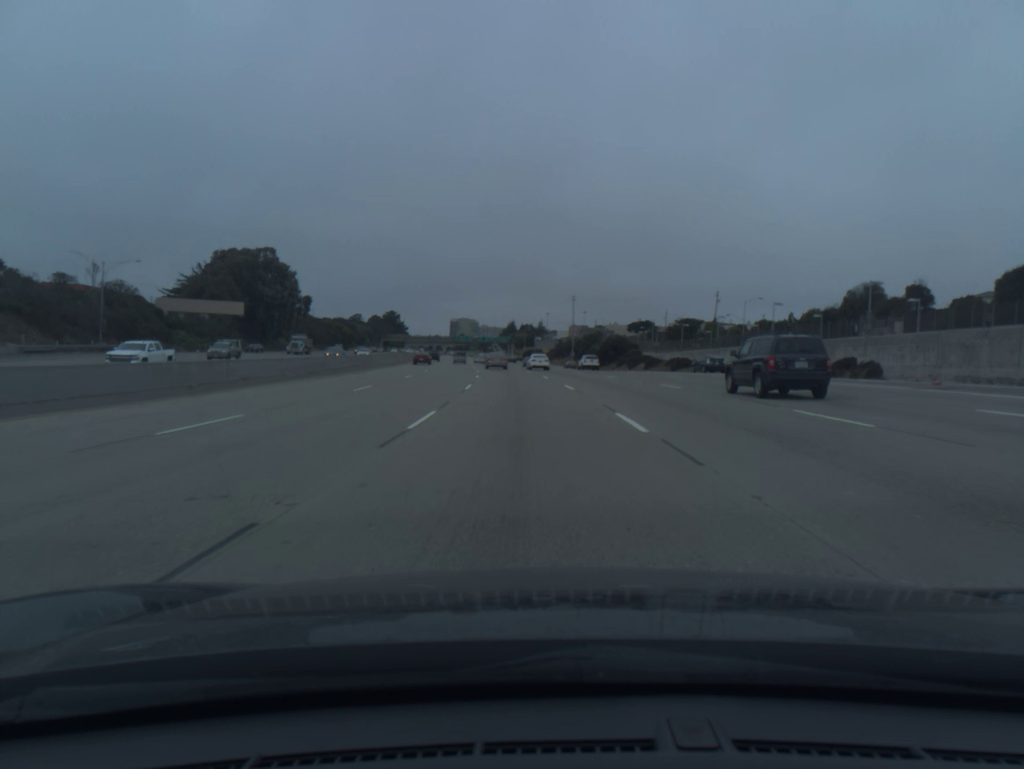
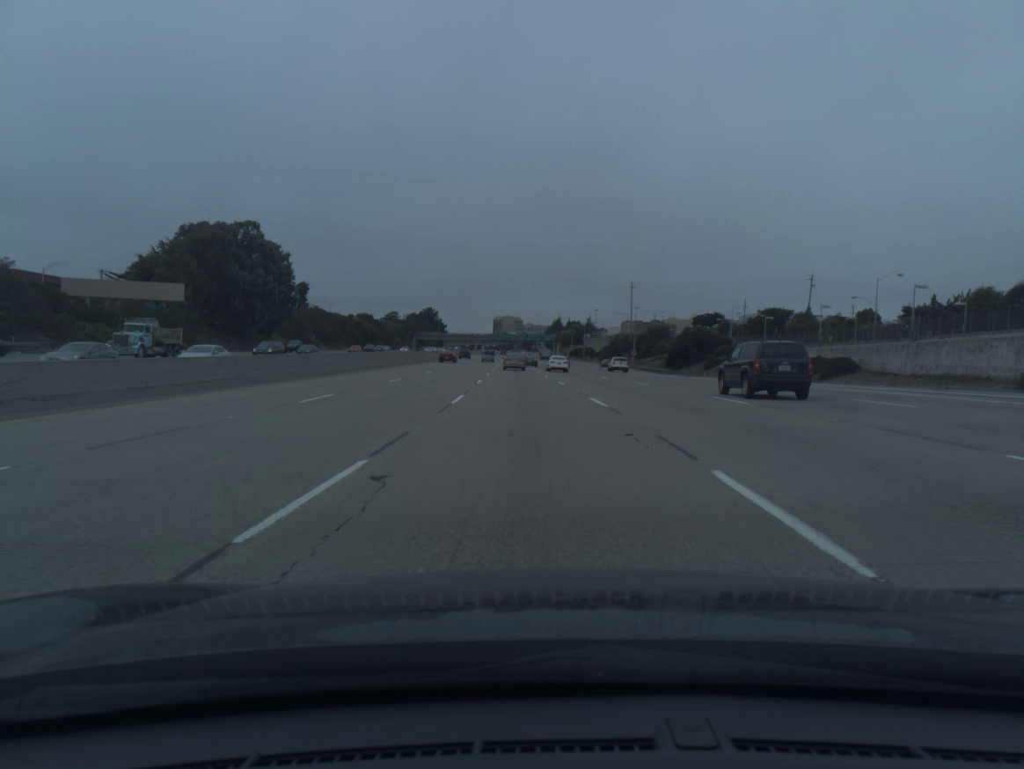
(-1.1, +35.9) m; -3°
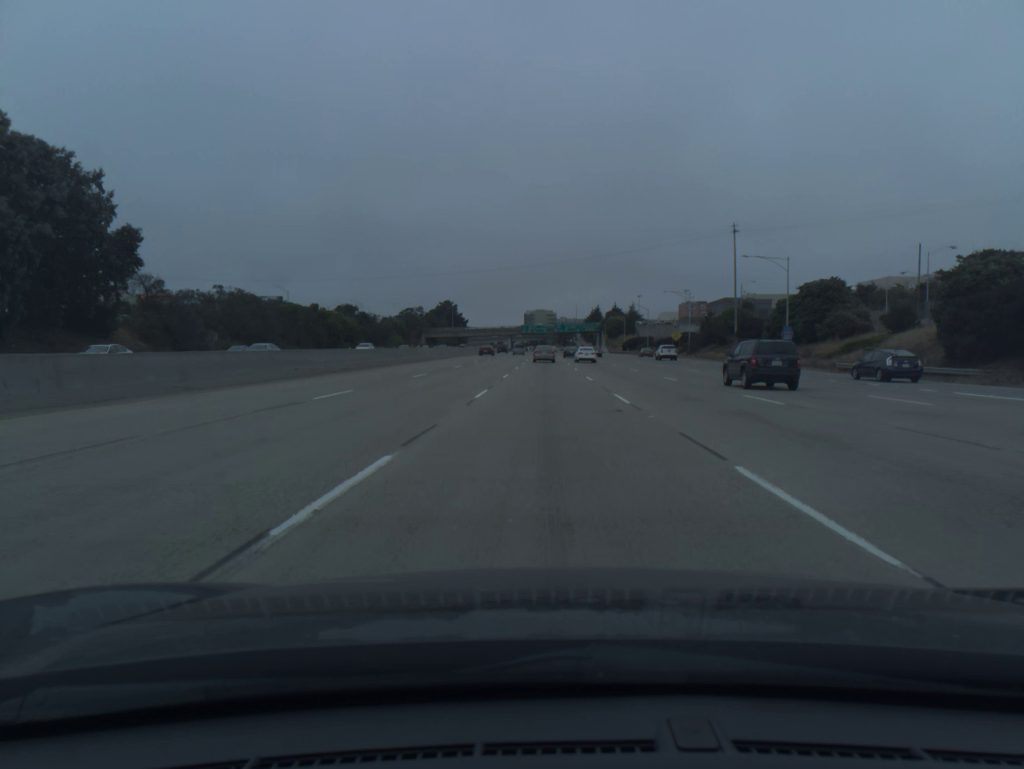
(-2.5, +71.8) m; -3°
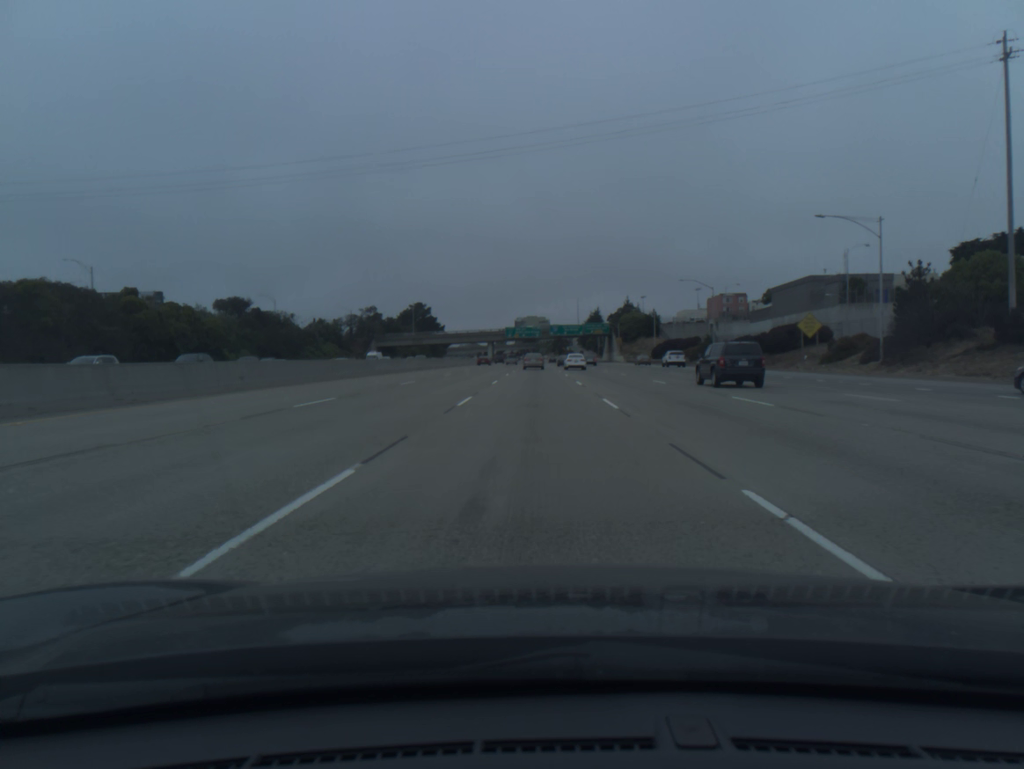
(+0.6, +71.8) m; +1°
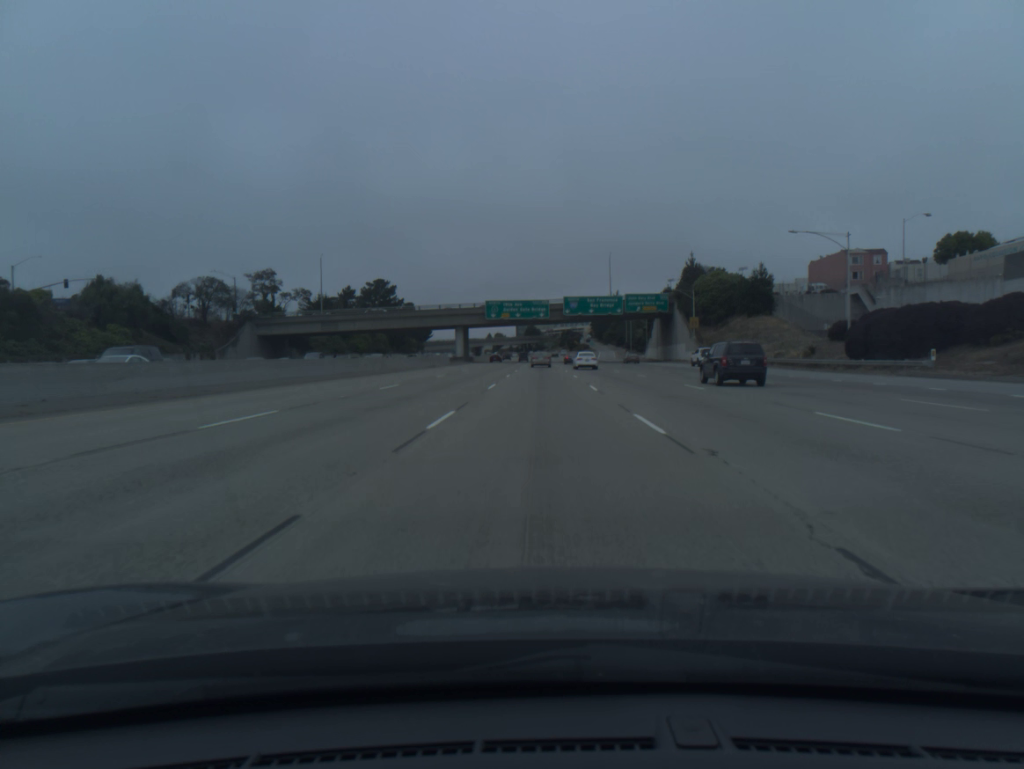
(-0.4, +90.7) m; 0°
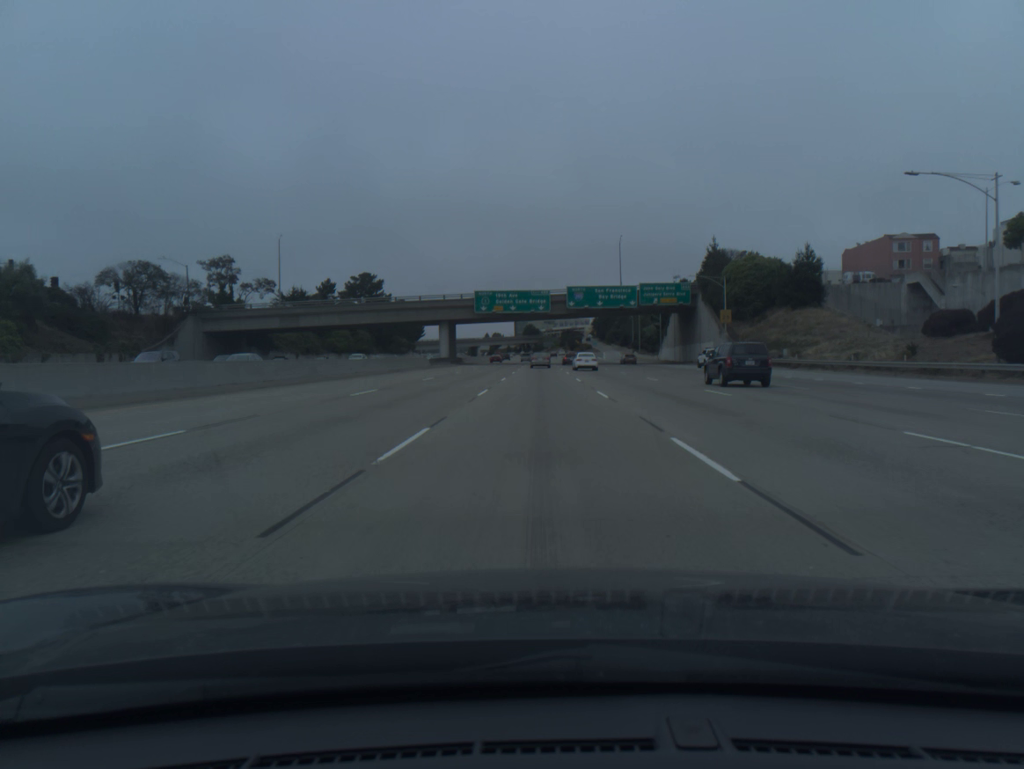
(0.0, +18.4) m; 0°
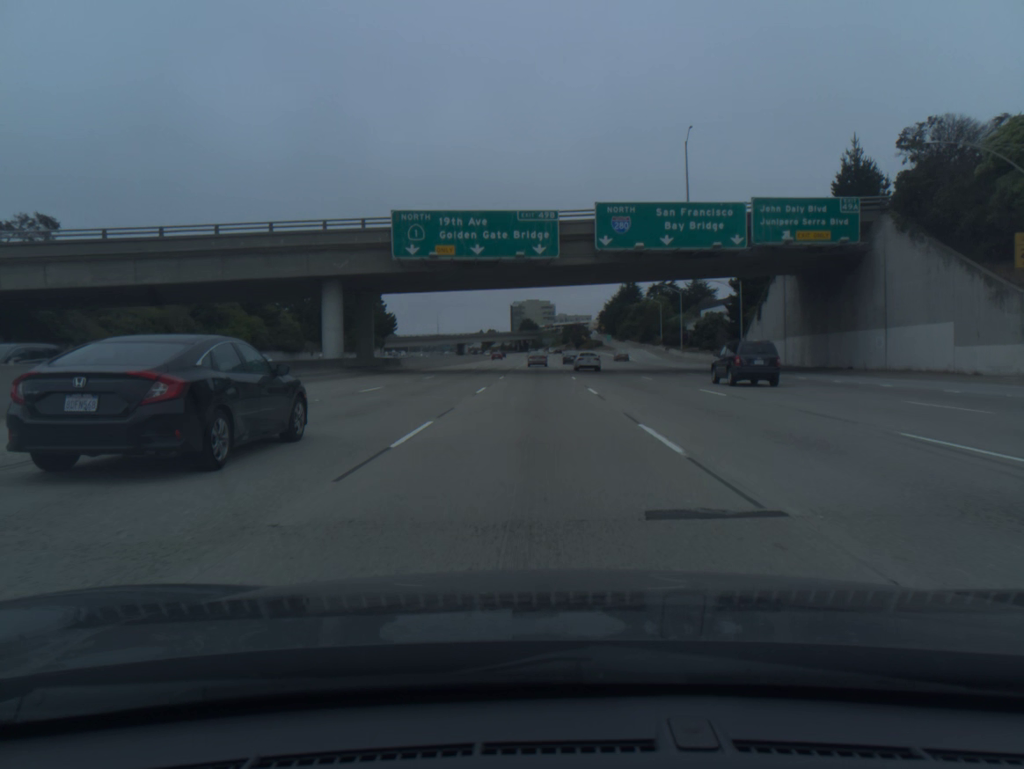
(+0.1, +55.4) m; 0°
